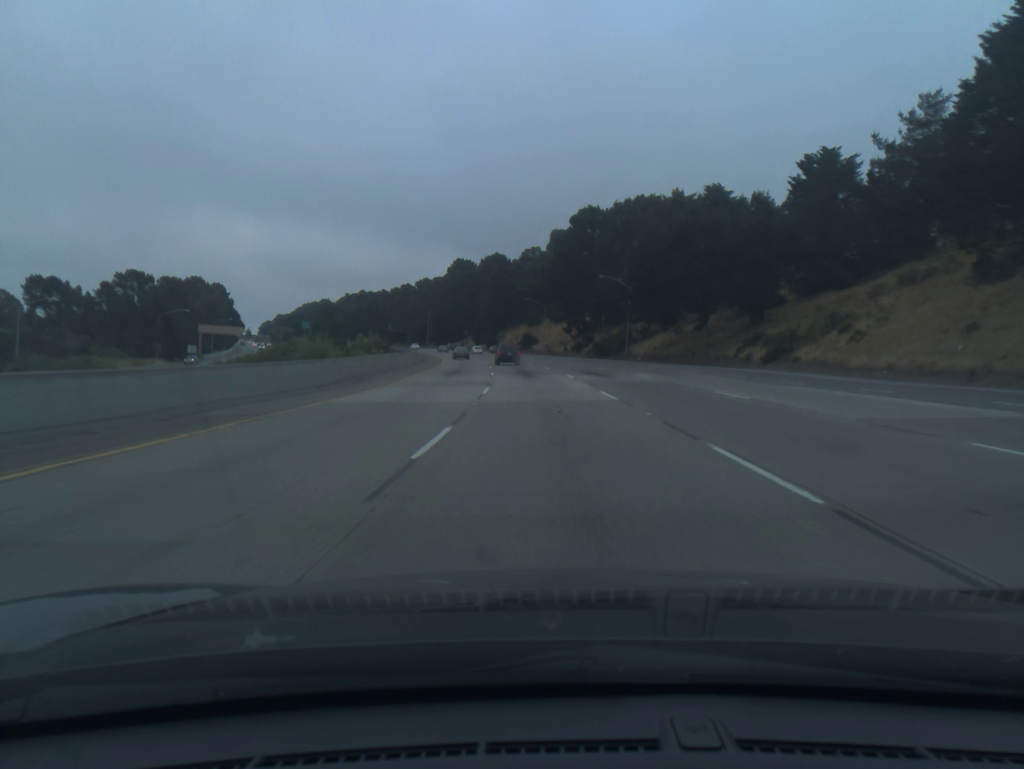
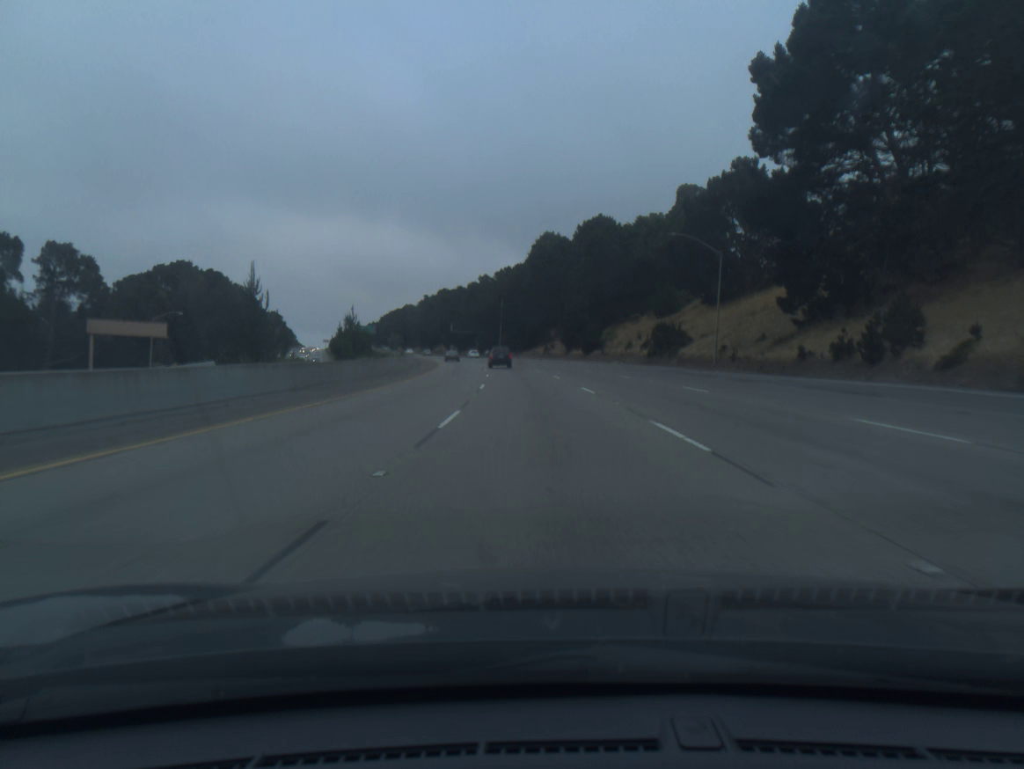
(-5.0, +83.5) m; -7°
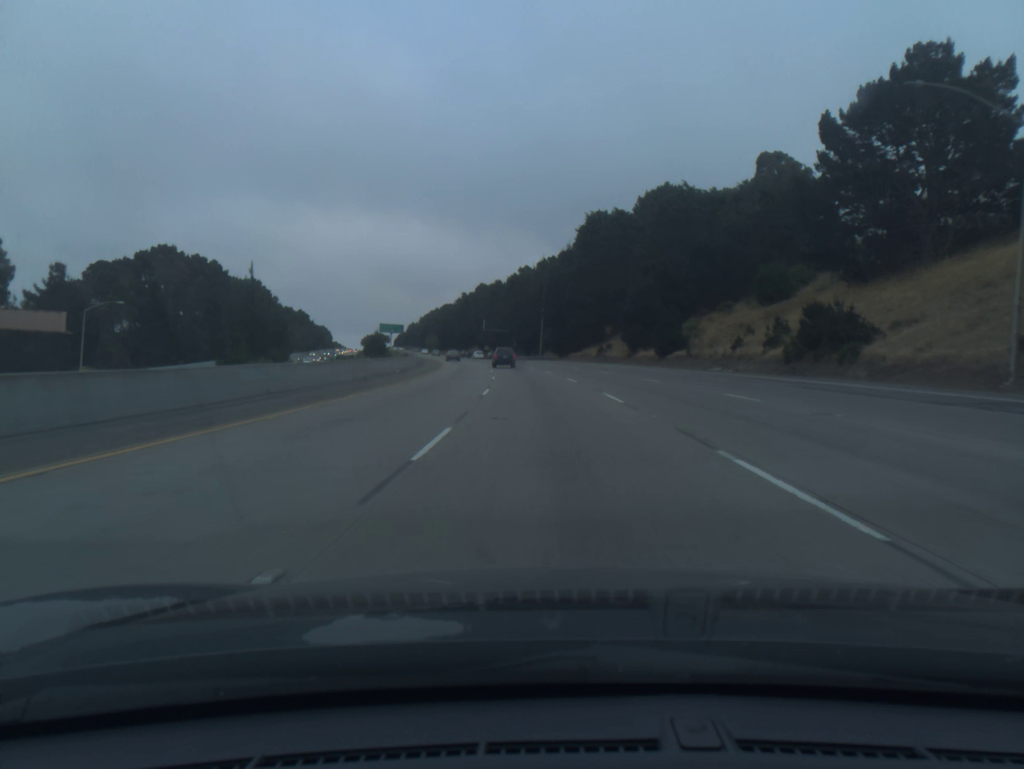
(-1.0, +33.5) m; -3°
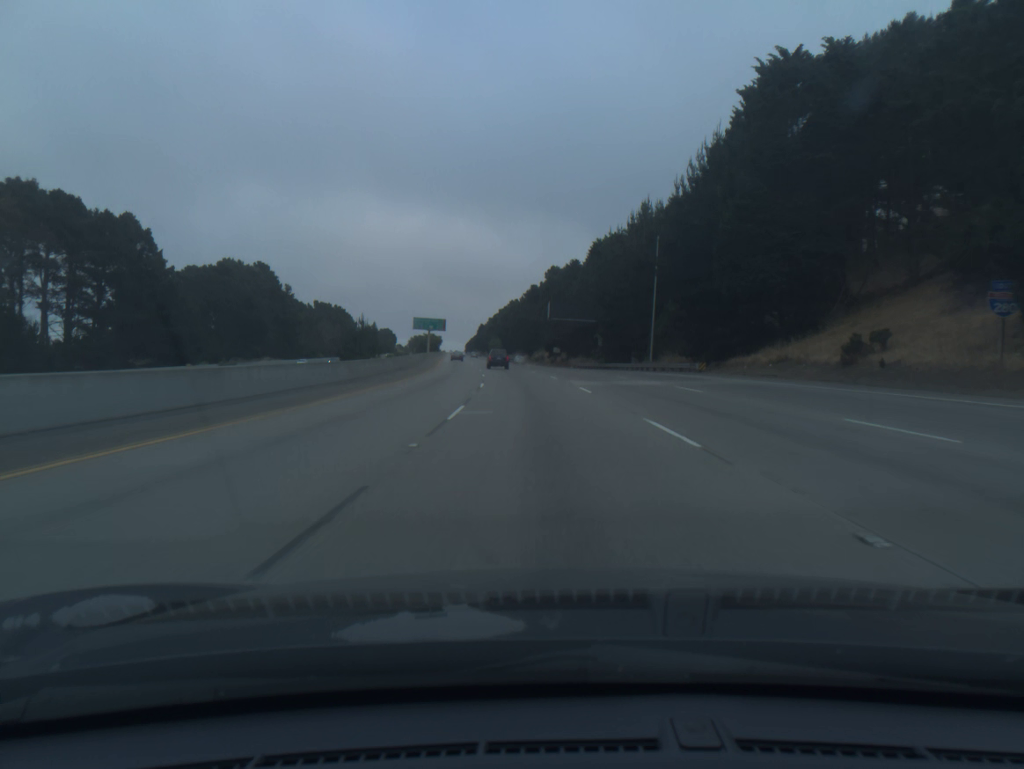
(-3.1, +67.4) m; -6°
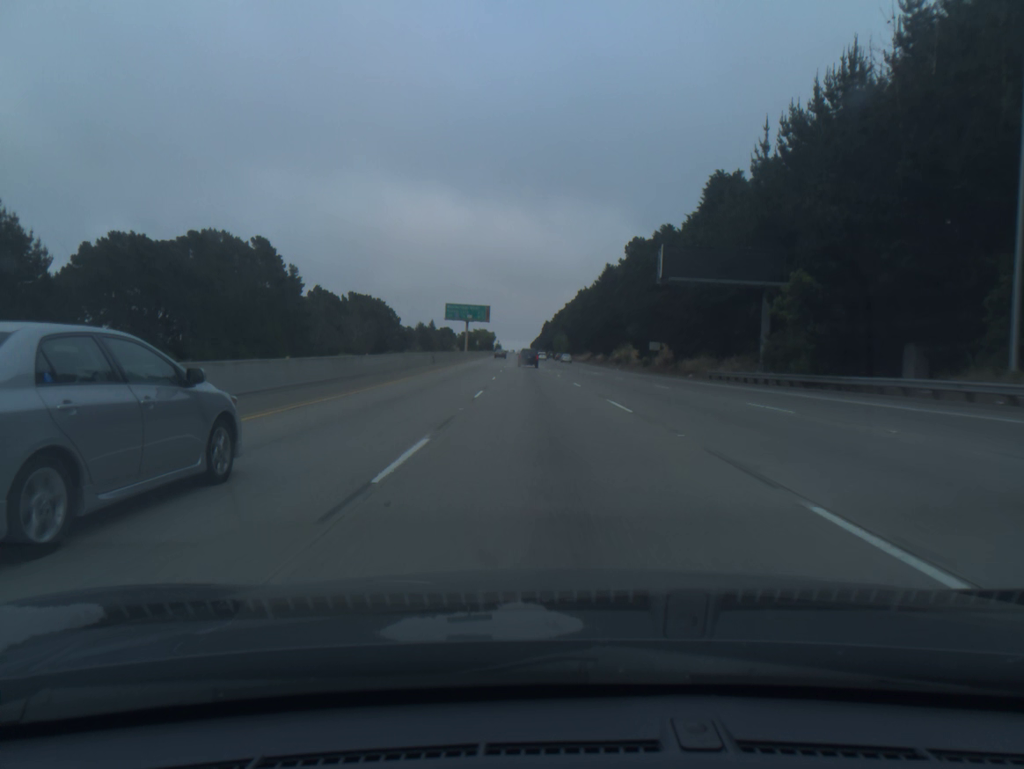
(-2.3, +51.1) m; -5°
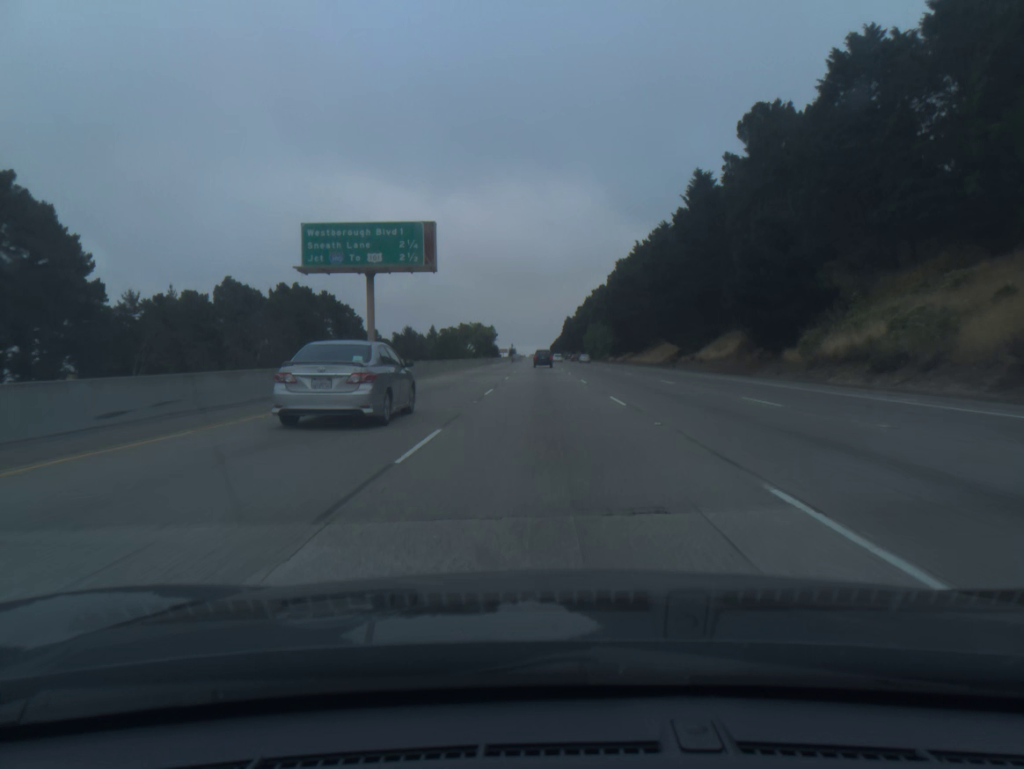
(-2.3, +86.3) m; -1°
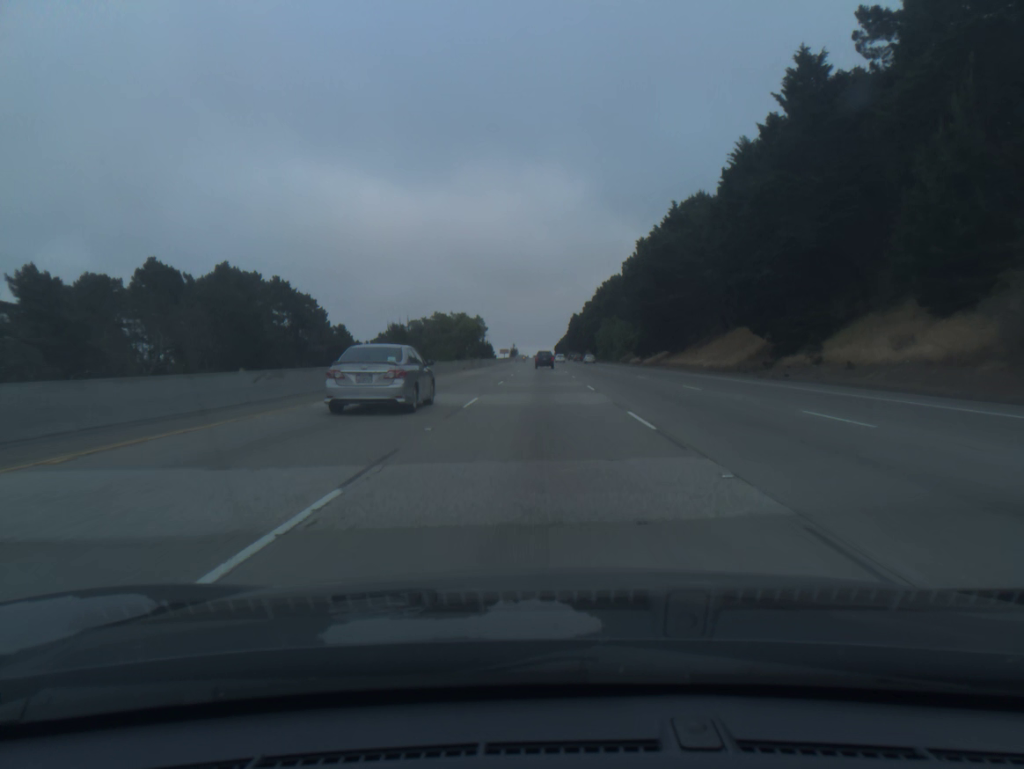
(0.0, +34.9) m; 0°
